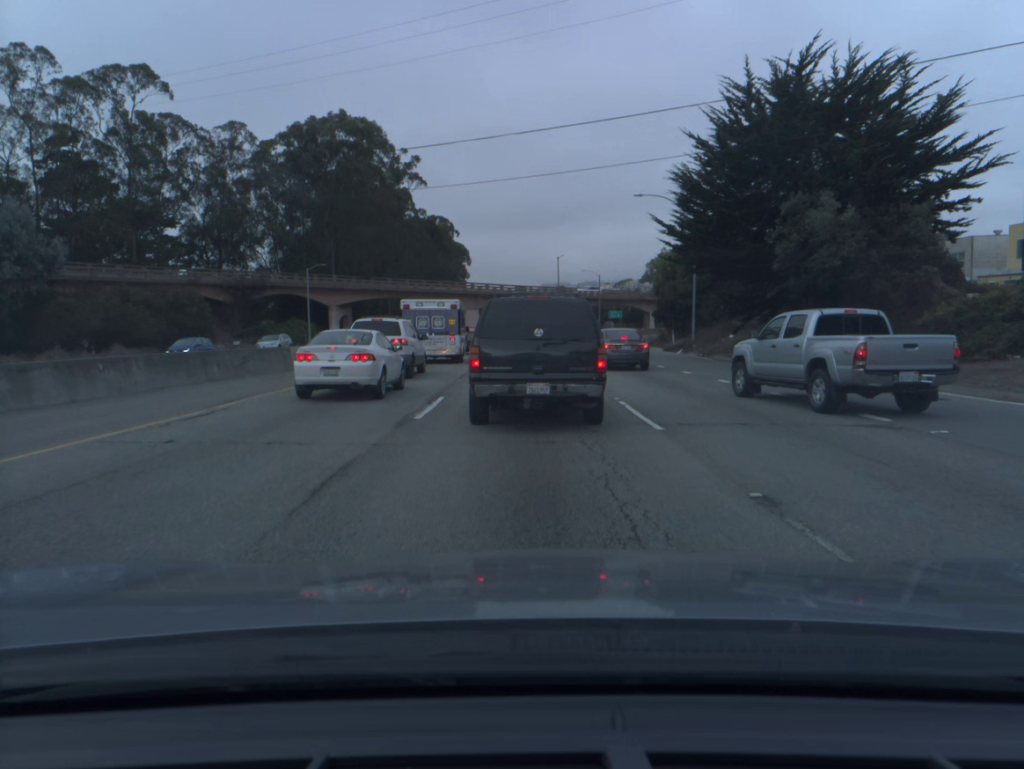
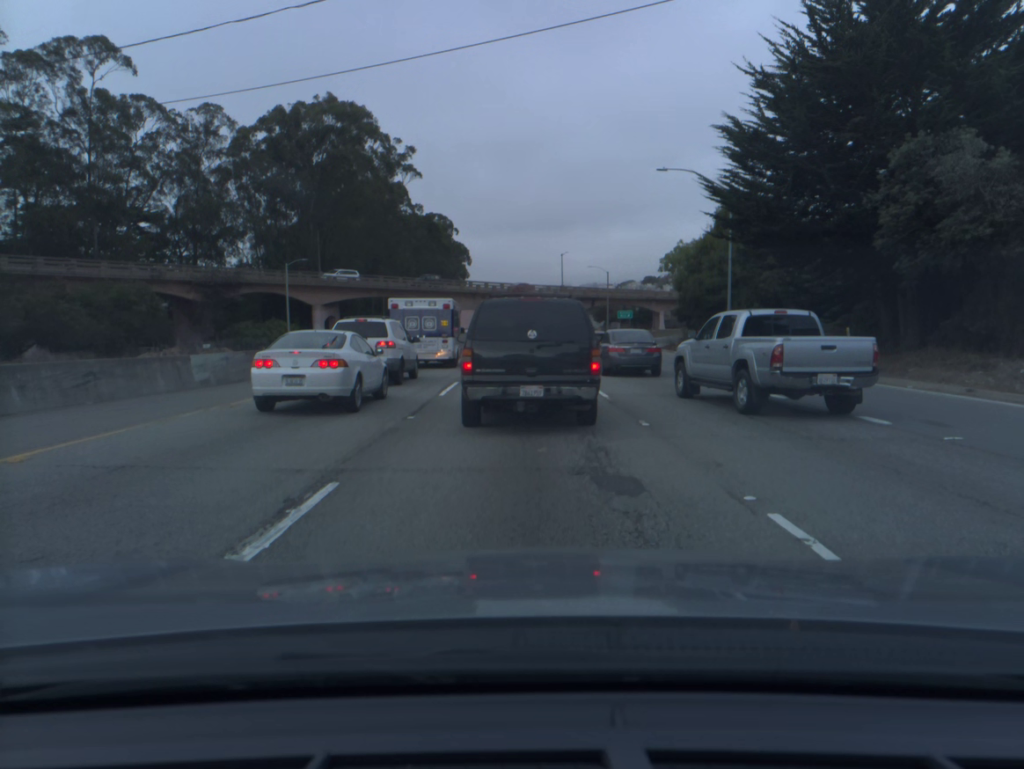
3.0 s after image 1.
(0.0, +9.6) m; 0°
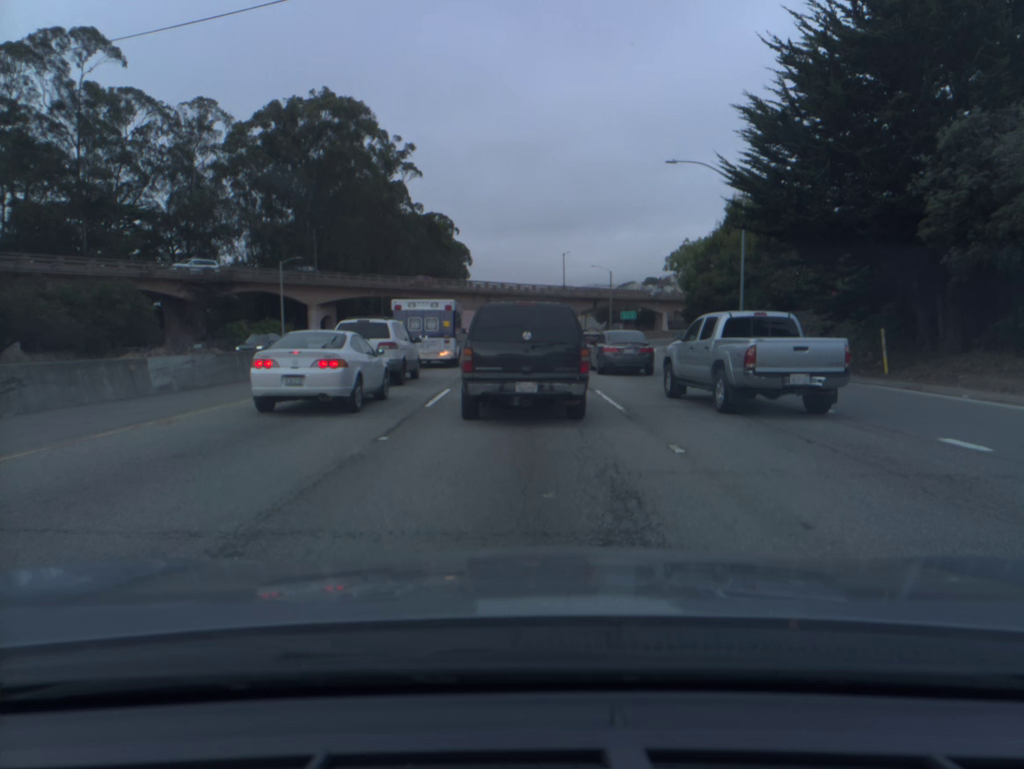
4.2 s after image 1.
(0.0, +2.5) m; -1°
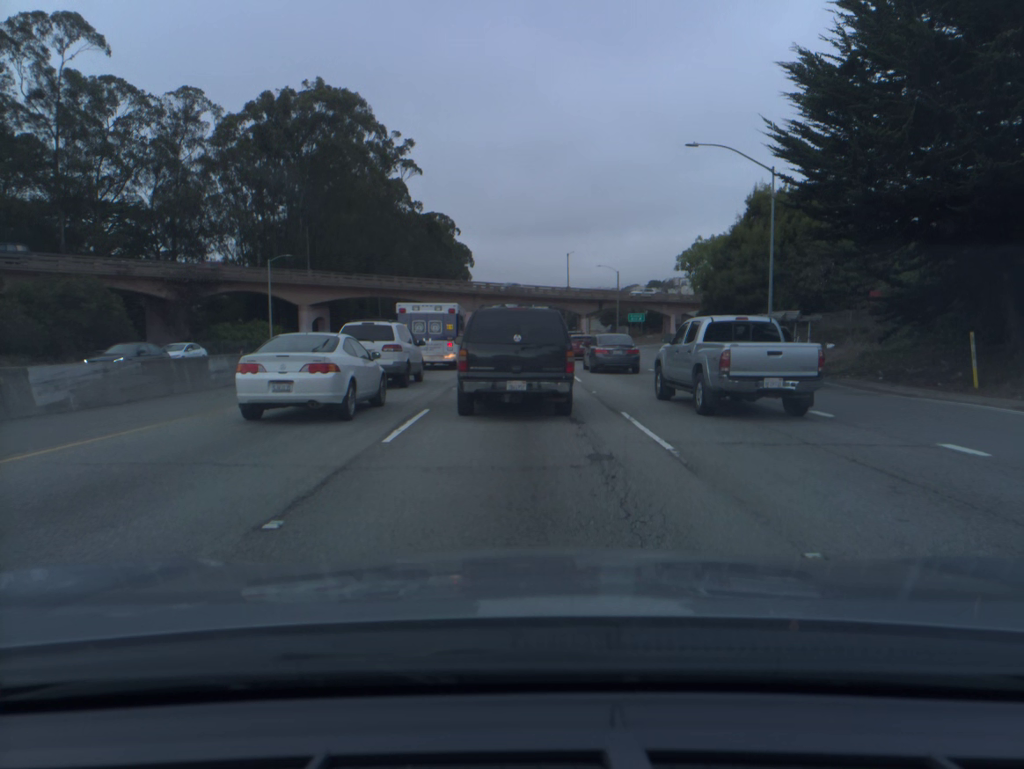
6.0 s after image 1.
(0.0, +4.5) m; 0°
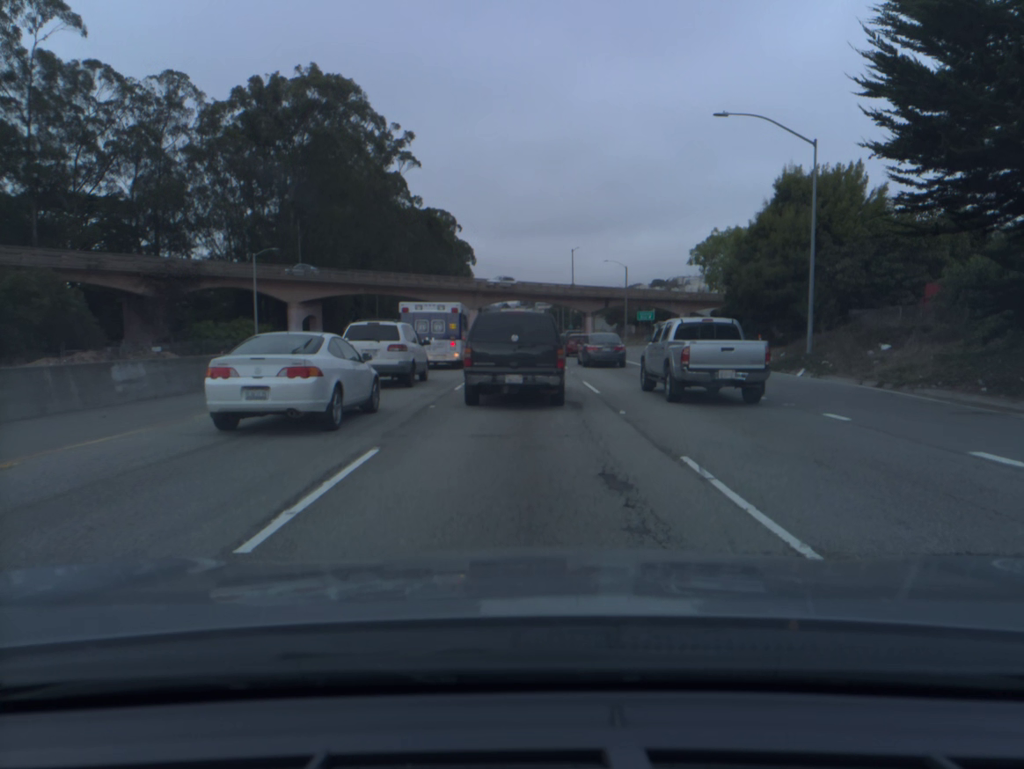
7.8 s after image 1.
(-0.1, +5.2) m; 0°
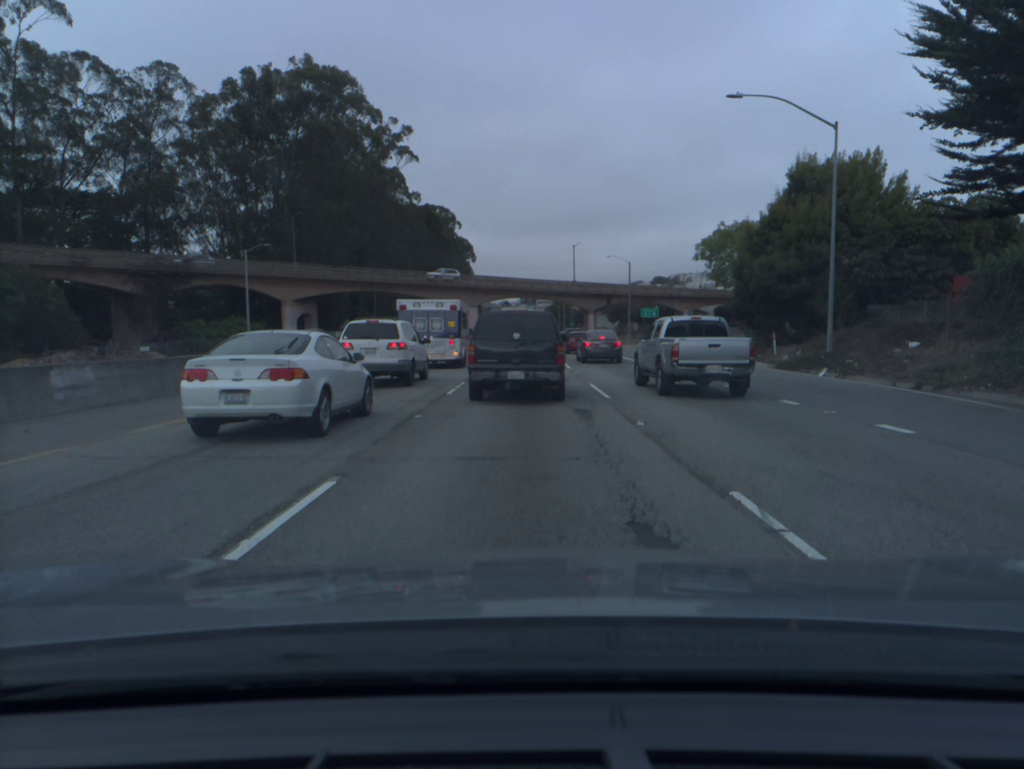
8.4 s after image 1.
(0.0, +2.1) m; 0°
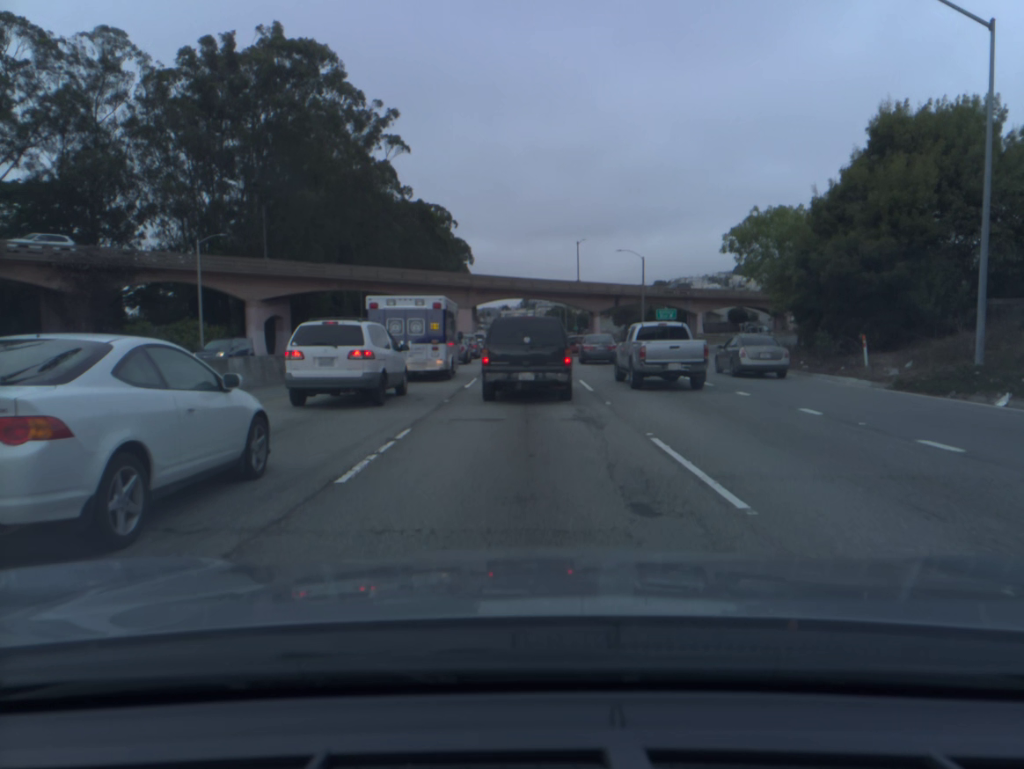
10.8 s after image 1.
(-0.1, +10.3) m; 0°
